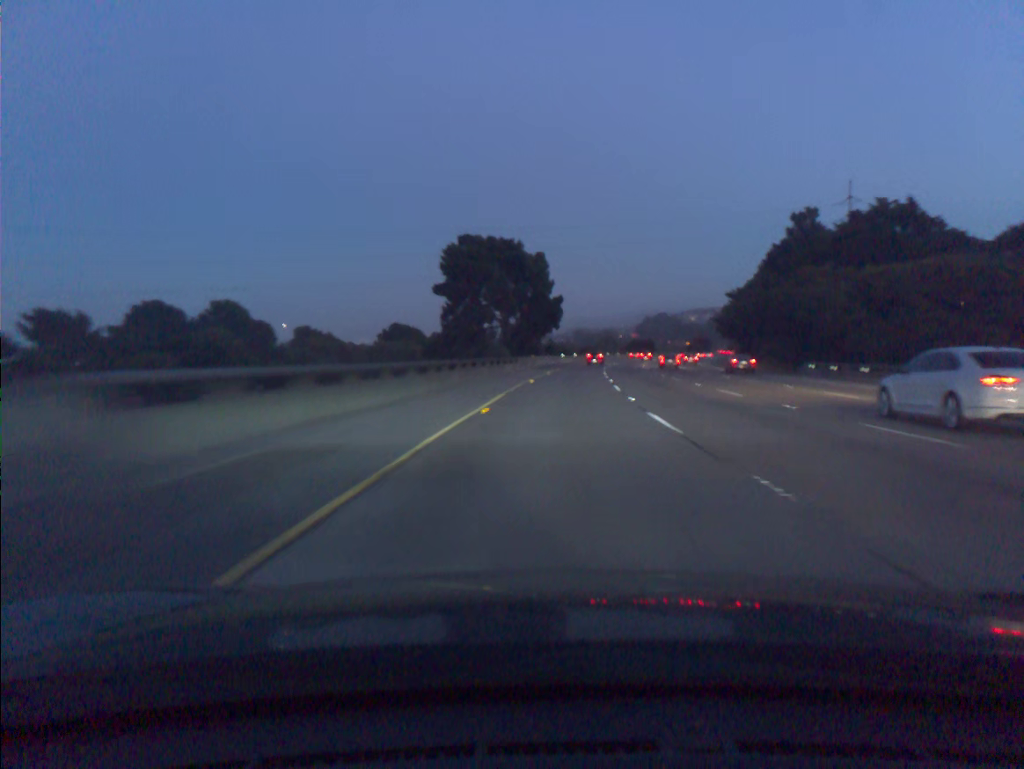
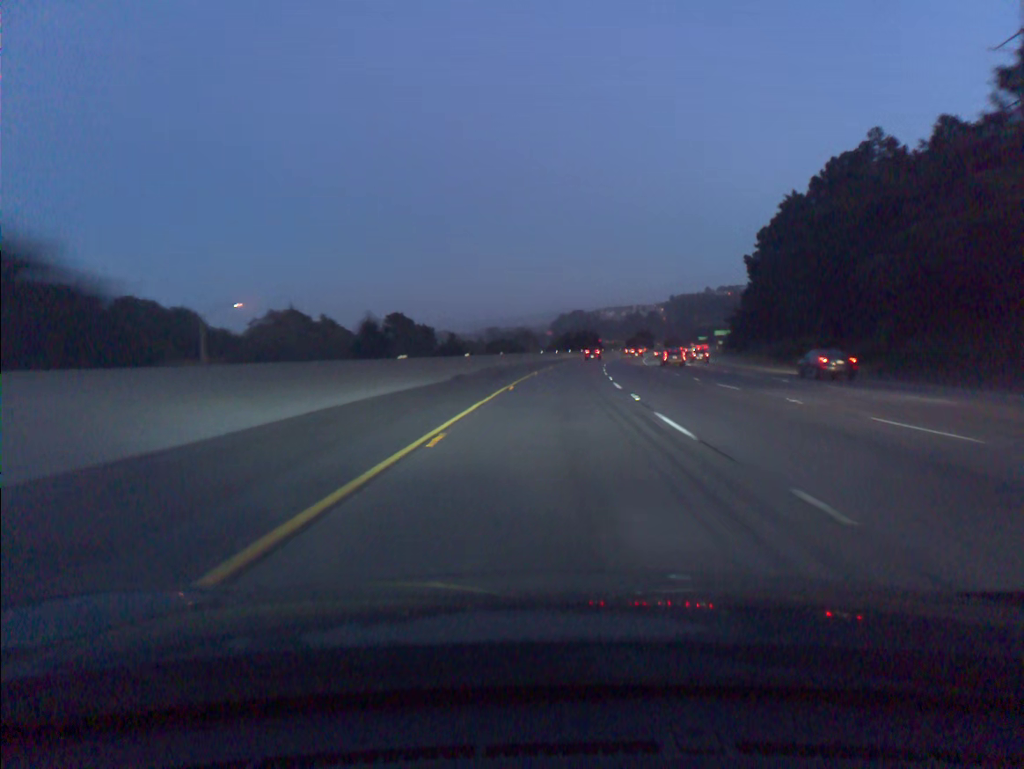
(+4.6, +79.2) m; +6°
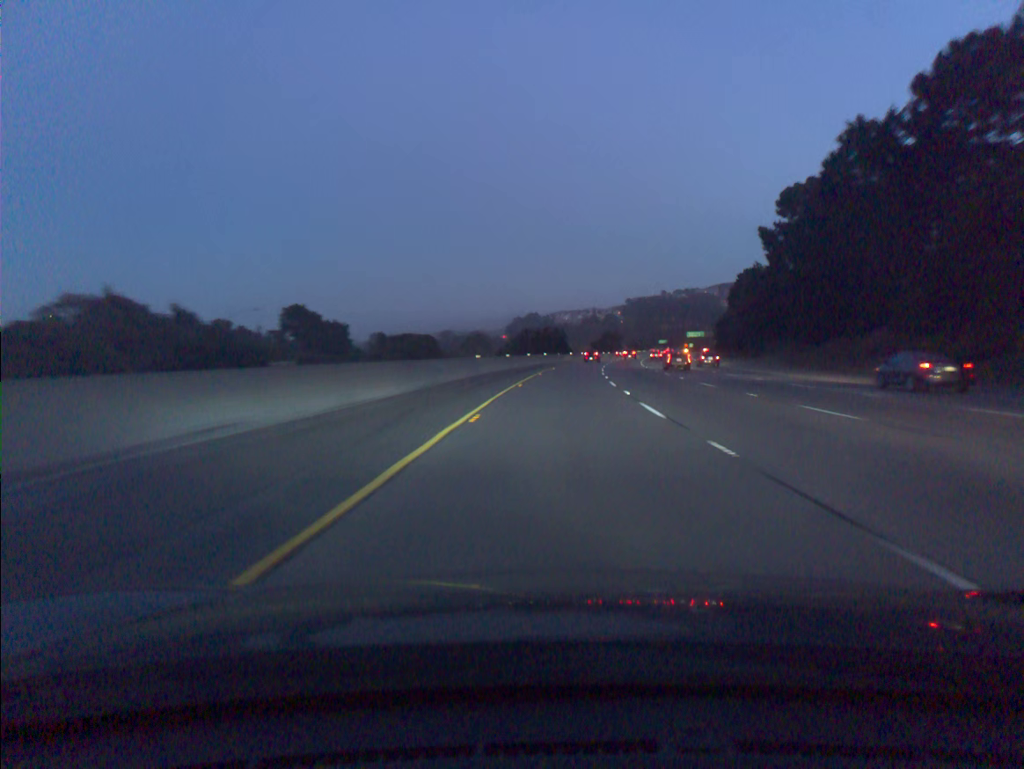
(+1.1, +39.8) m; +3°
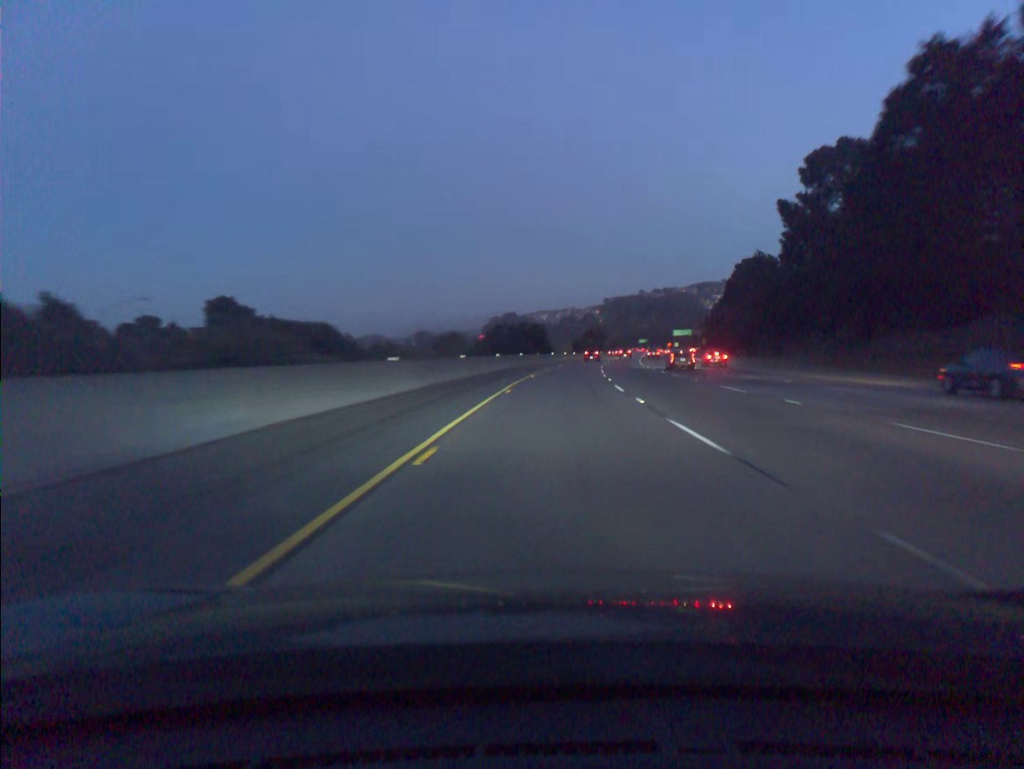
(+0.3, +19.9) m; +2°
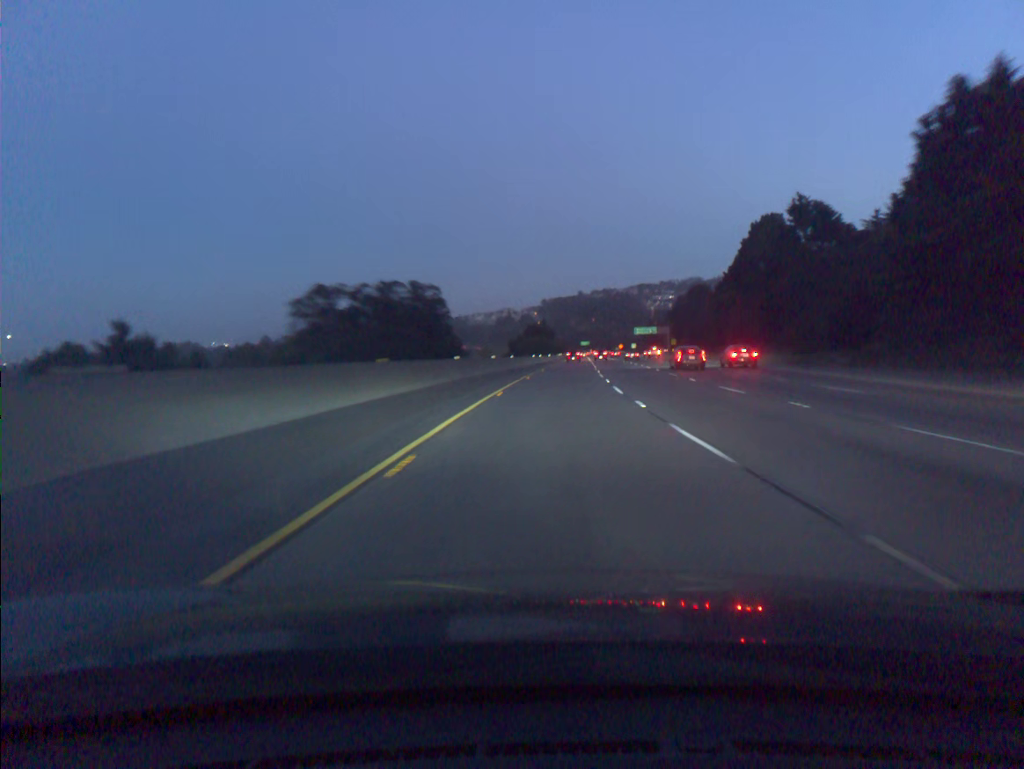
(+2.4, +59.6) m; +5°
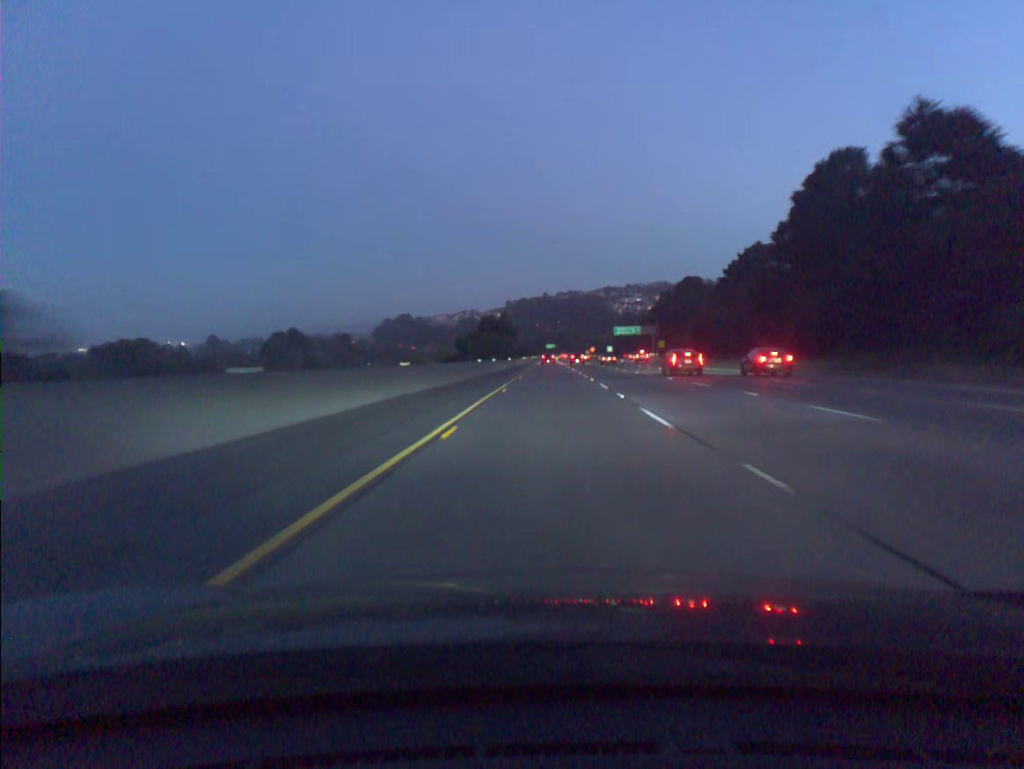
(+0.9, +39.7) m; +3°
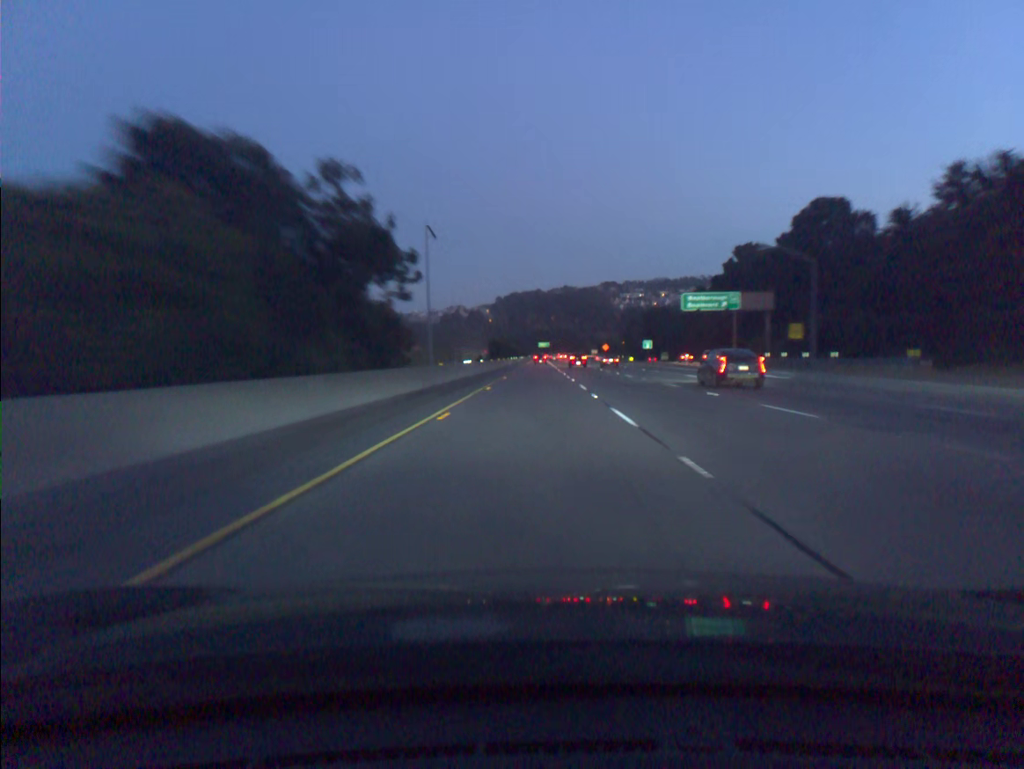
(+1.5, +101.2) m; +1°
